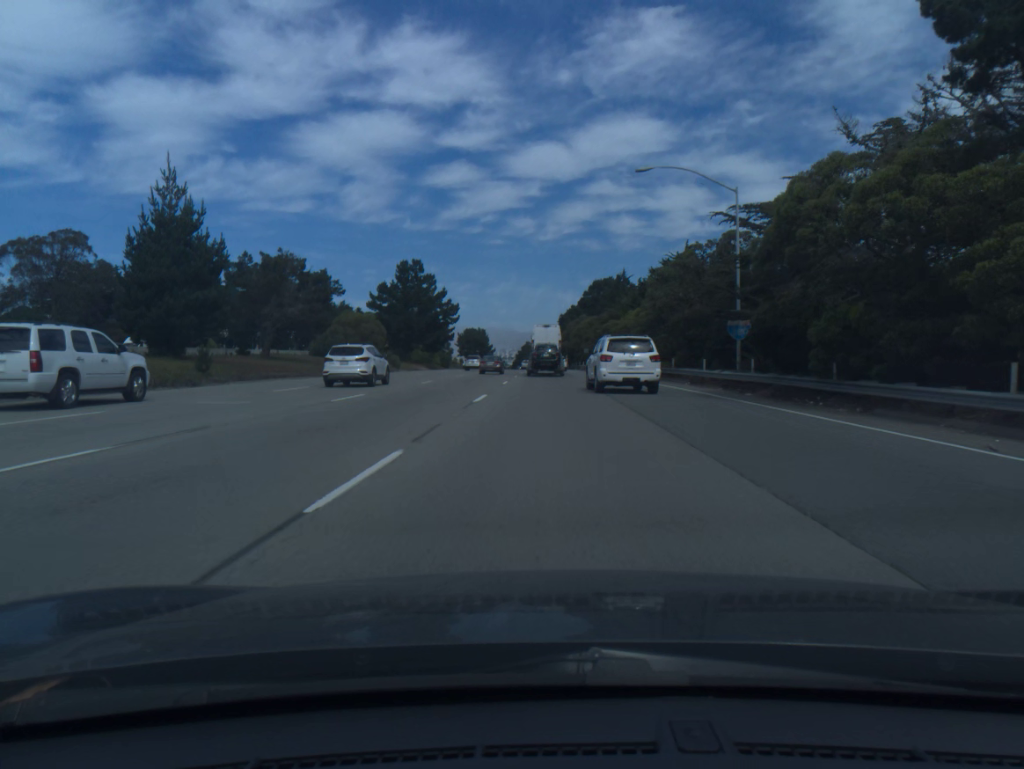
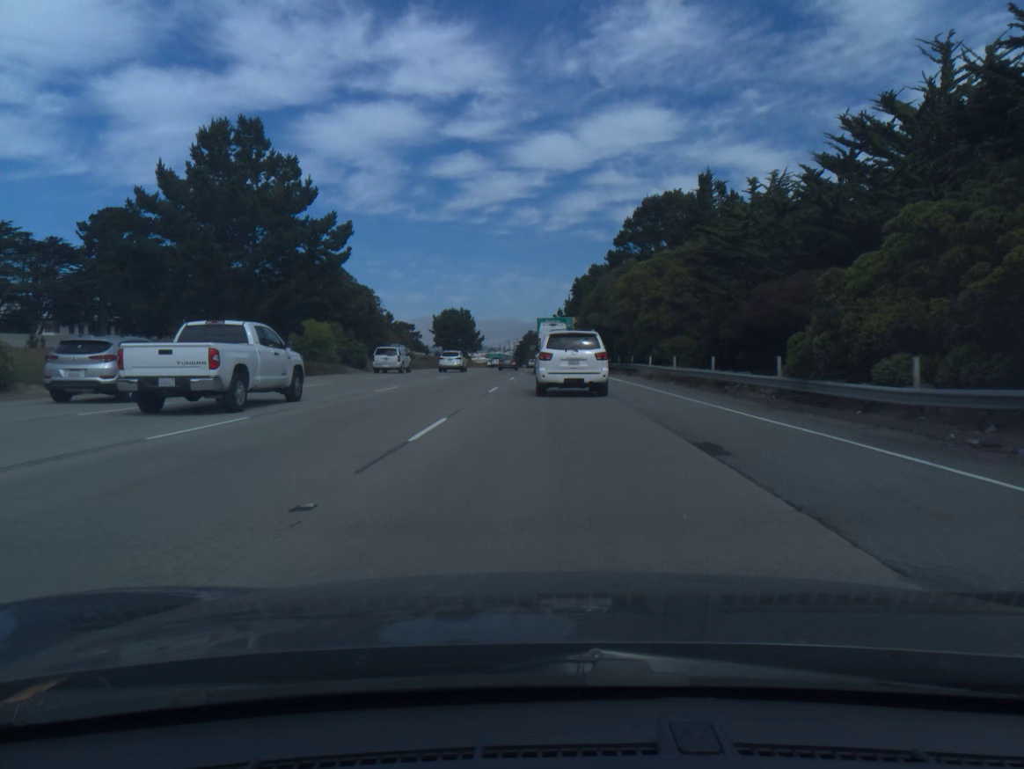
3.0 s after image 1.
(+0.3, +68.3) m; 0°
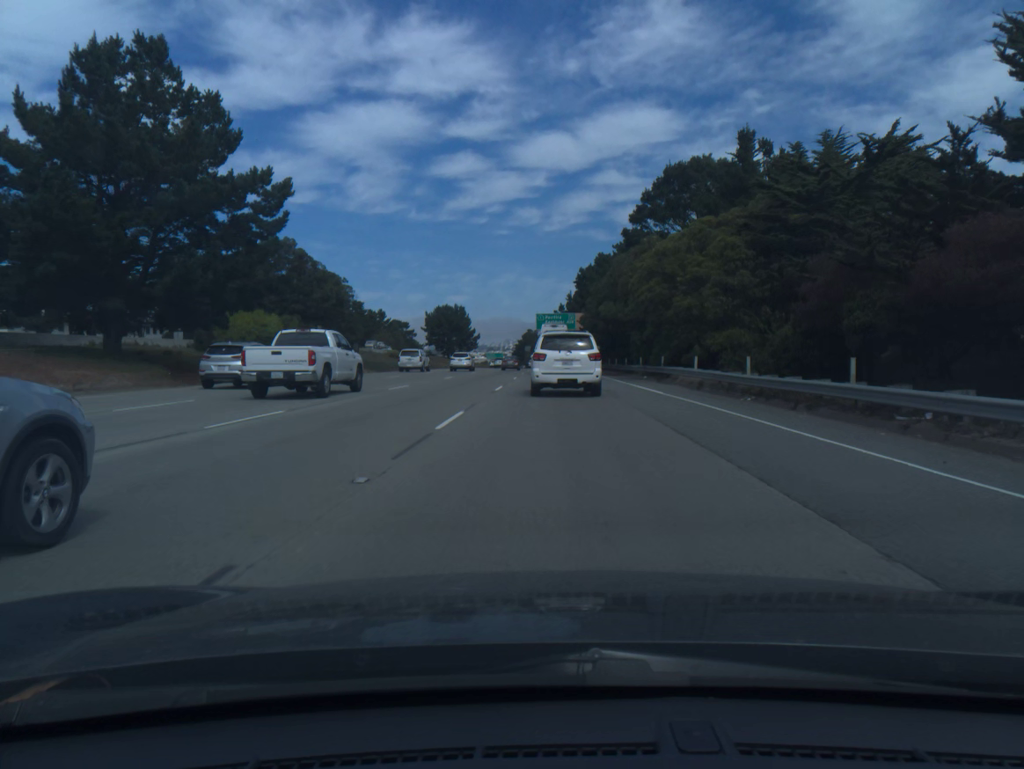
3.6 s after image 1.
(0.0, +12.9) m; 0°
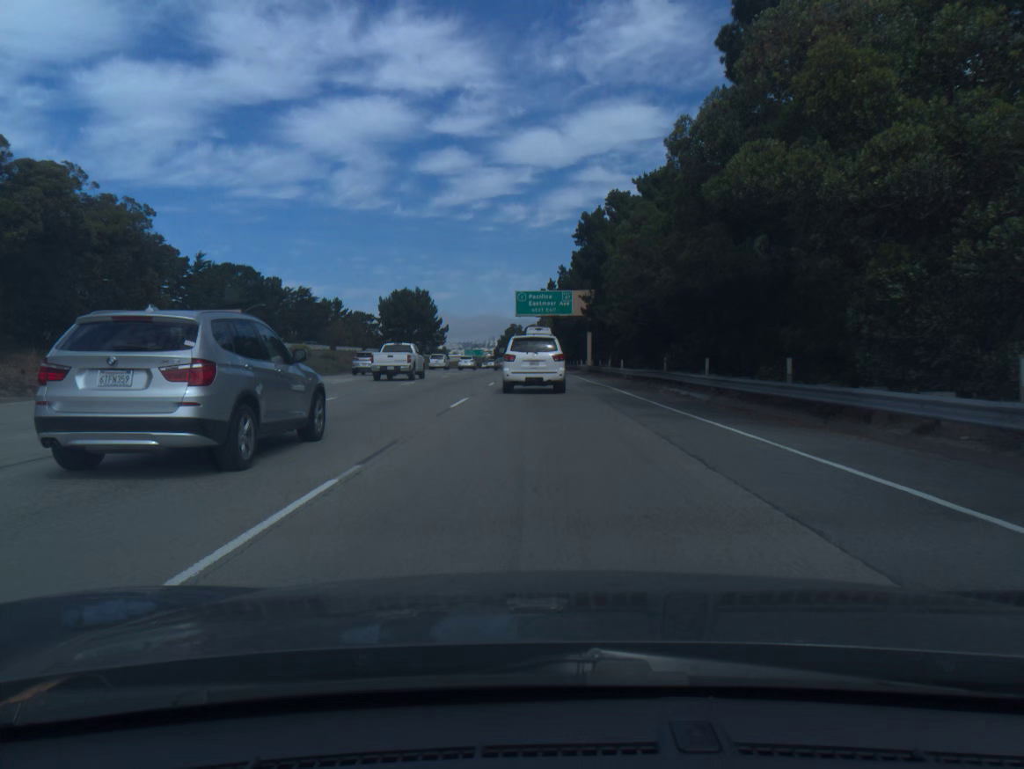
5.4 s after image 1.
(+0.4, +37.7) m; +1°
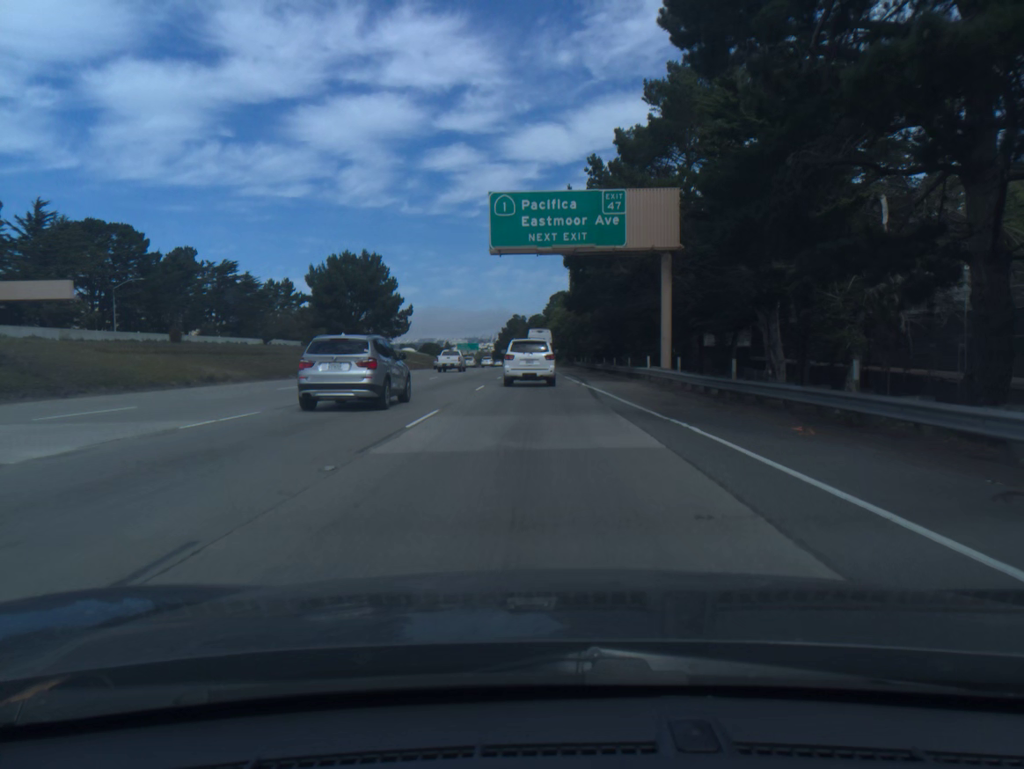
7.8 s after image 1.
(-0.1, +49.6) m; 0°
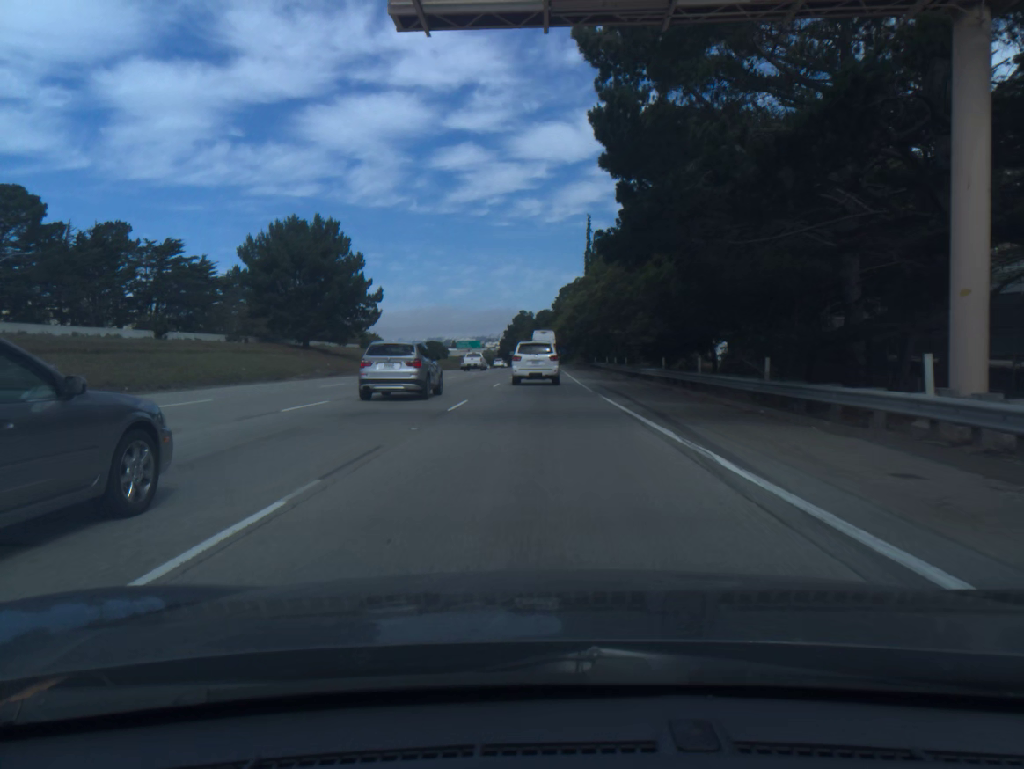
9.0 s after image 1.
(-0.1, +24.9) m; -1°
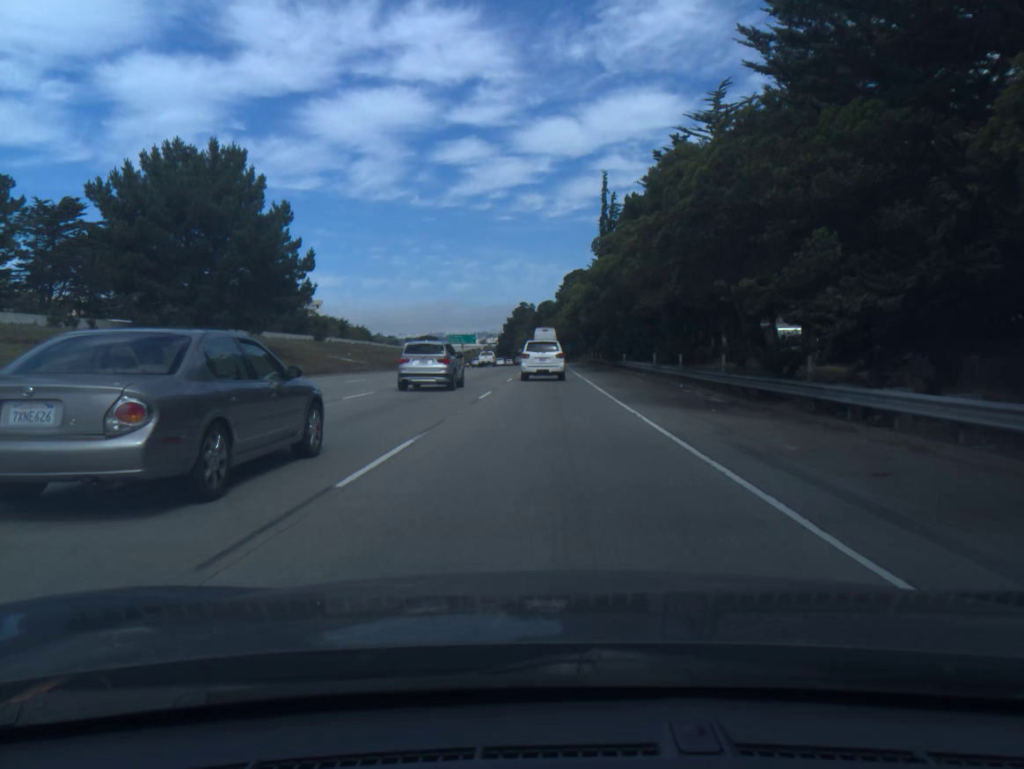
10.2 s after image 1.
(-0.1, +25.0) m; 0°
